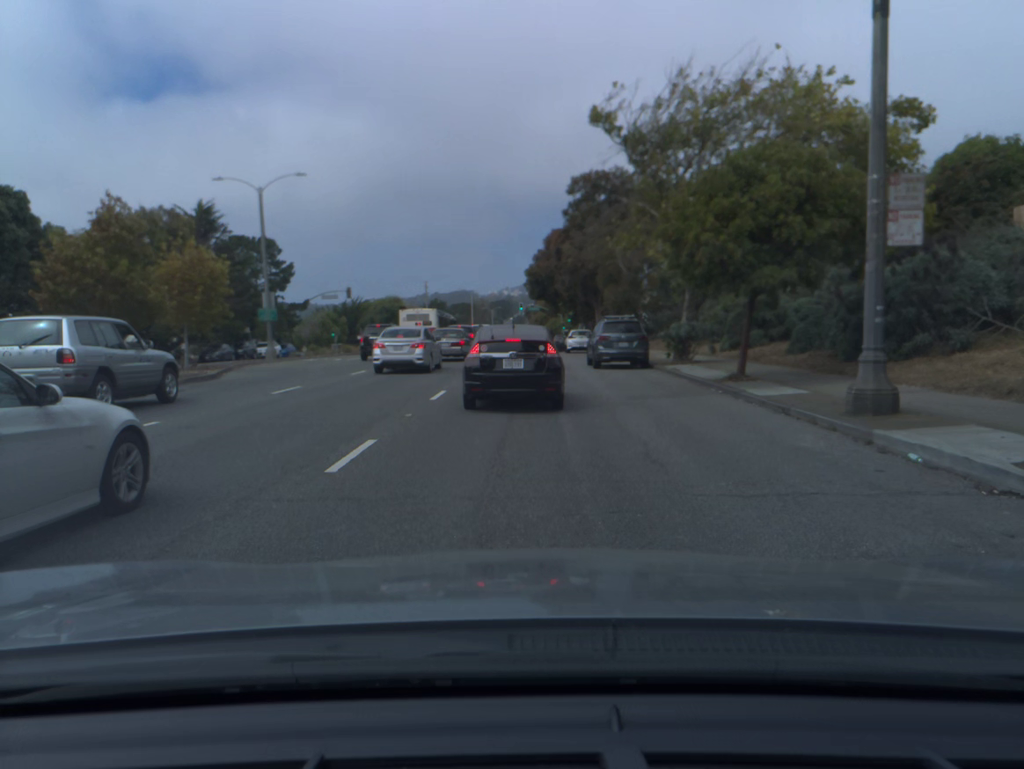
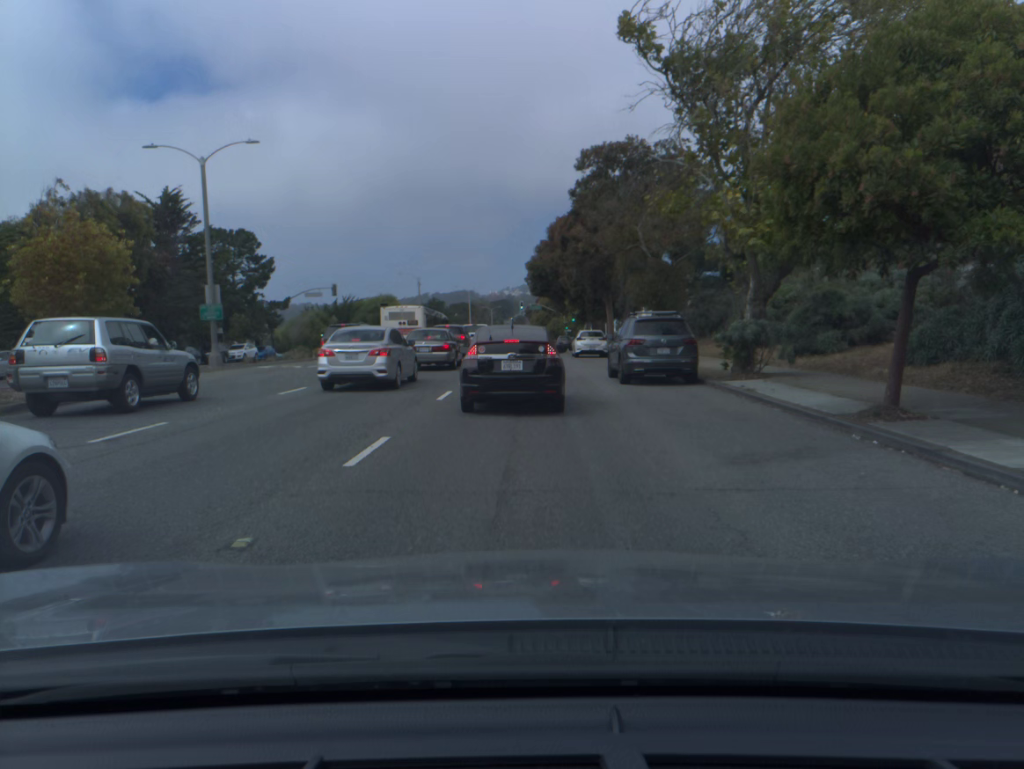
(0.0, +7.4) m; 0°
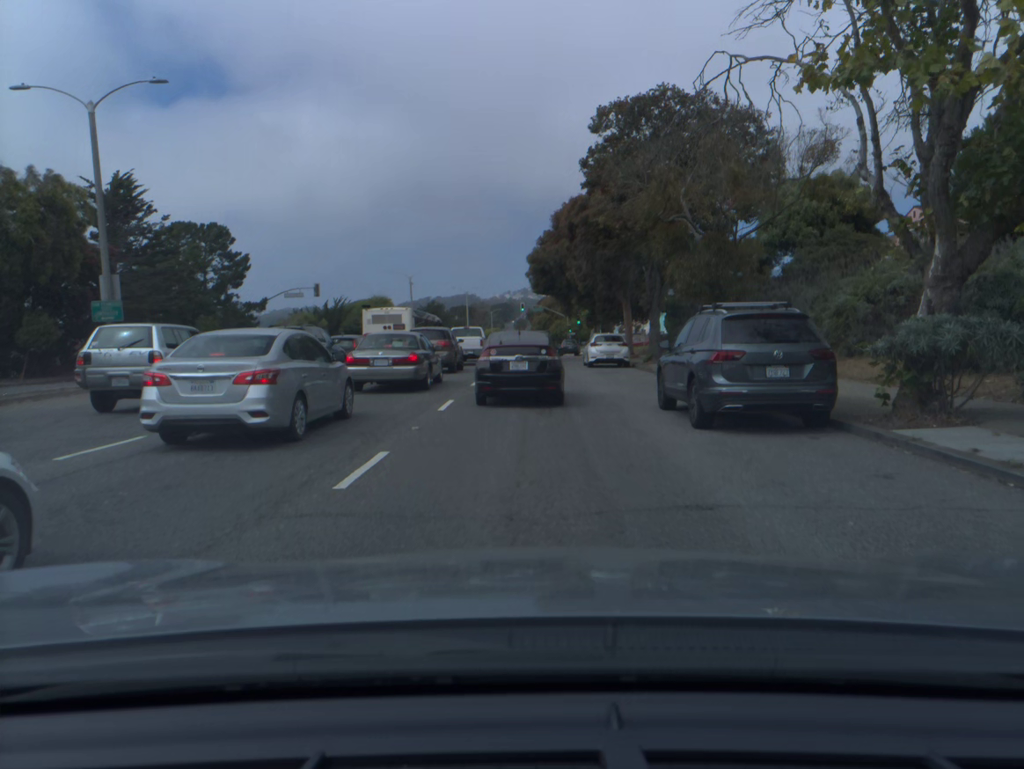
(0.0, +8.5) m; 0°
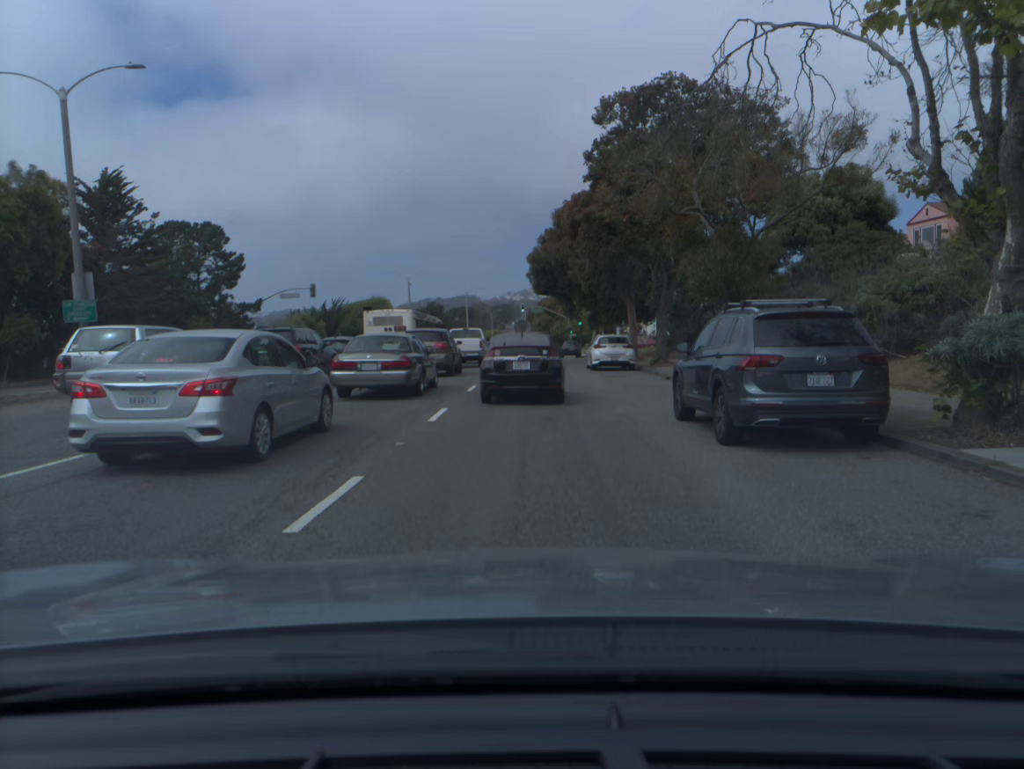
(0.0, +1.5) m; 0°
